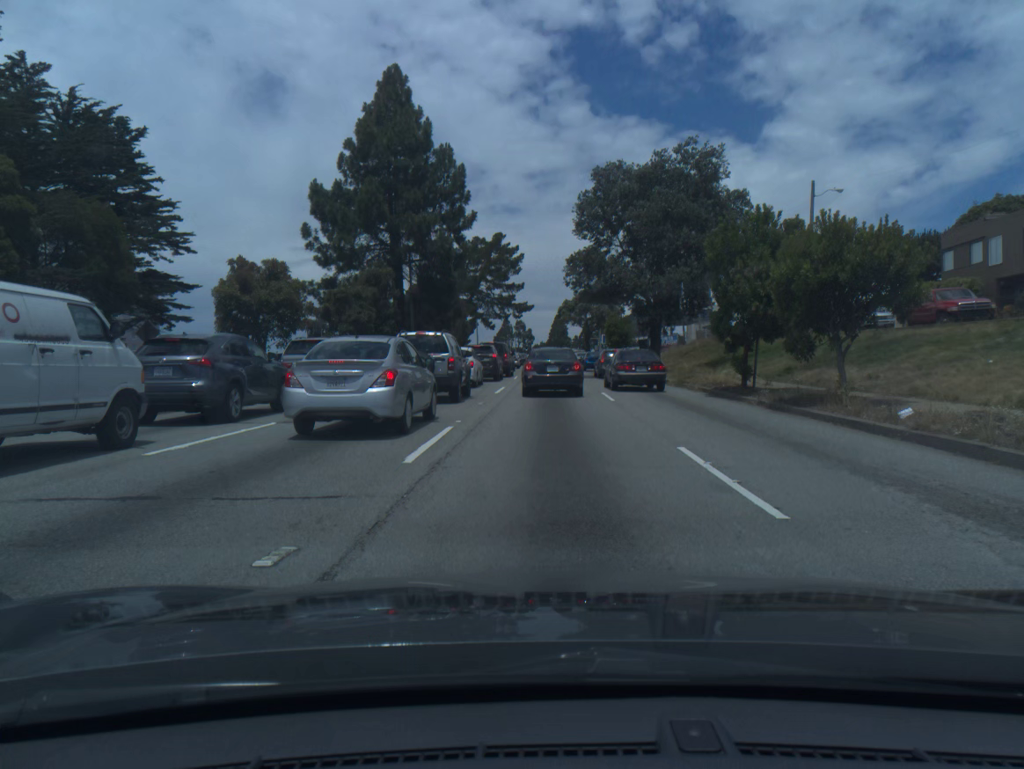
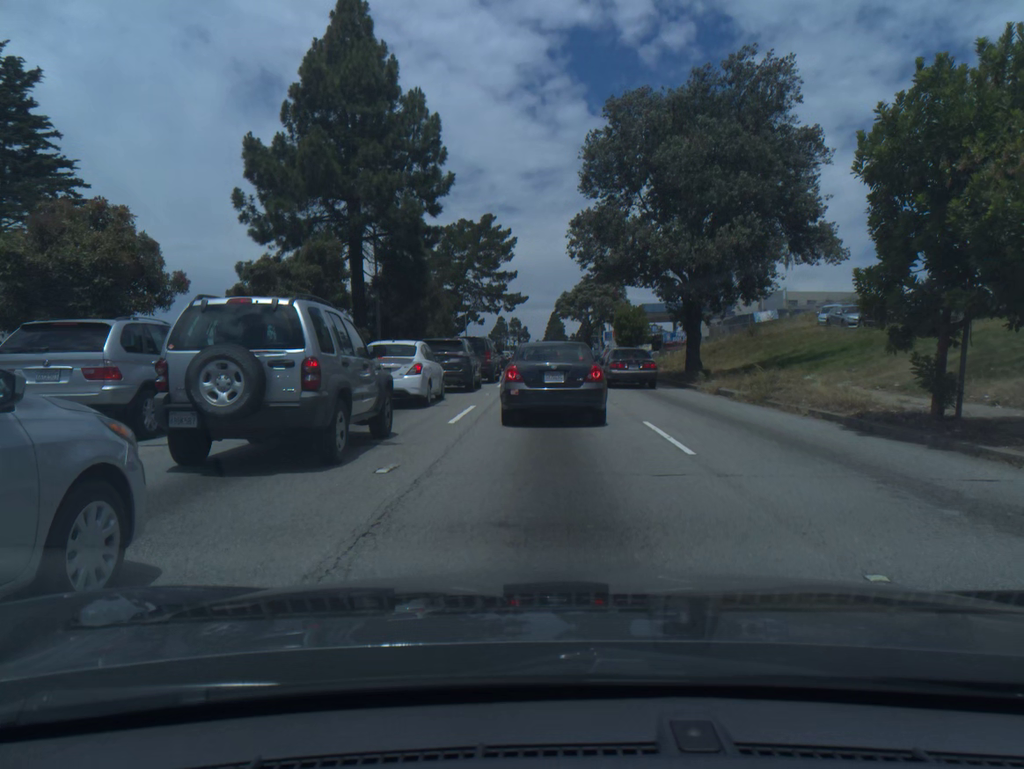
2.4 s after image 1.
(0.0, +11.3) m; 0°
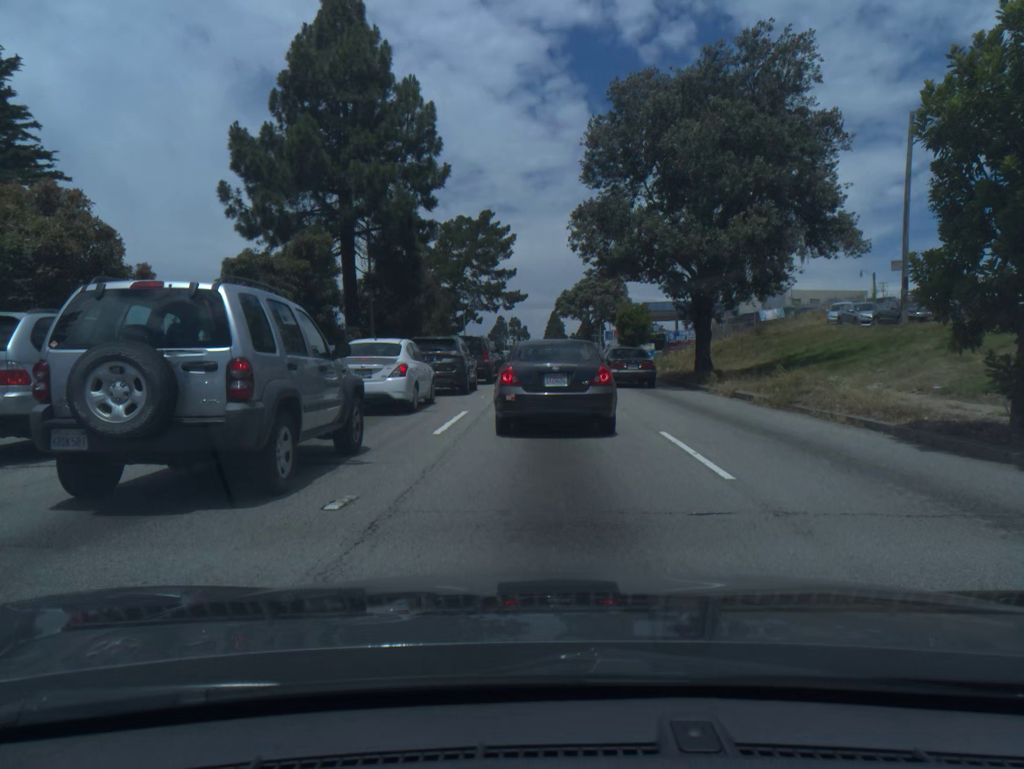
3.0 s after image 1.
(0.0, +1.9) m; 0°
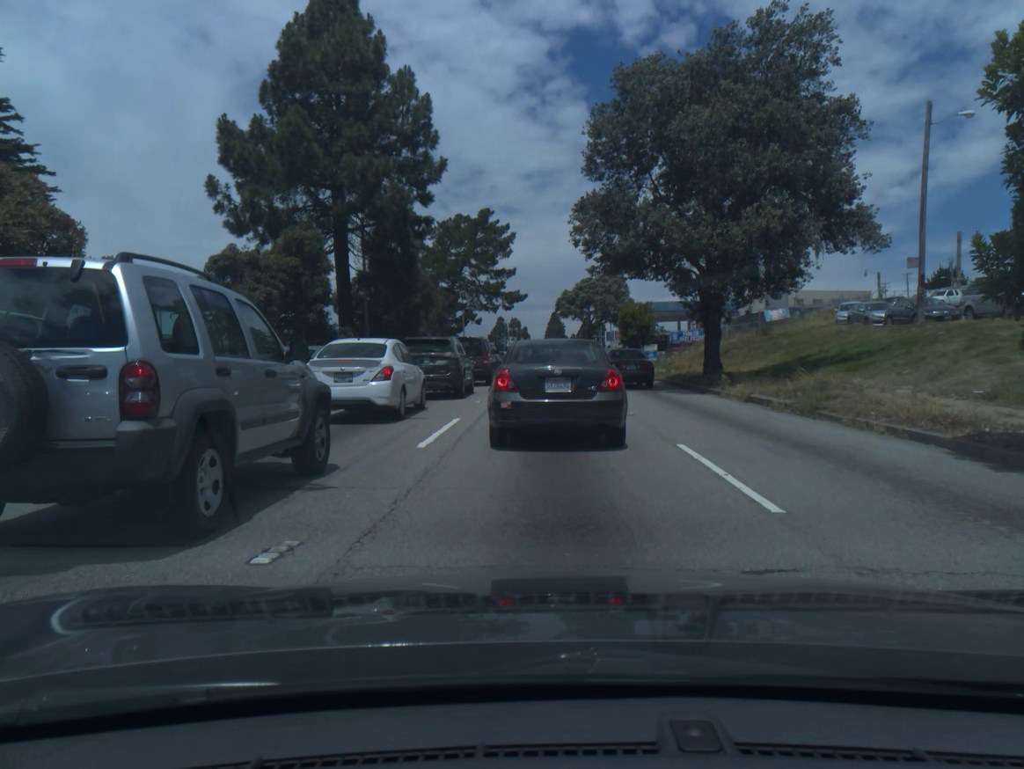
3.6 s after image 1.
(0.0, +1.5) m; +1°
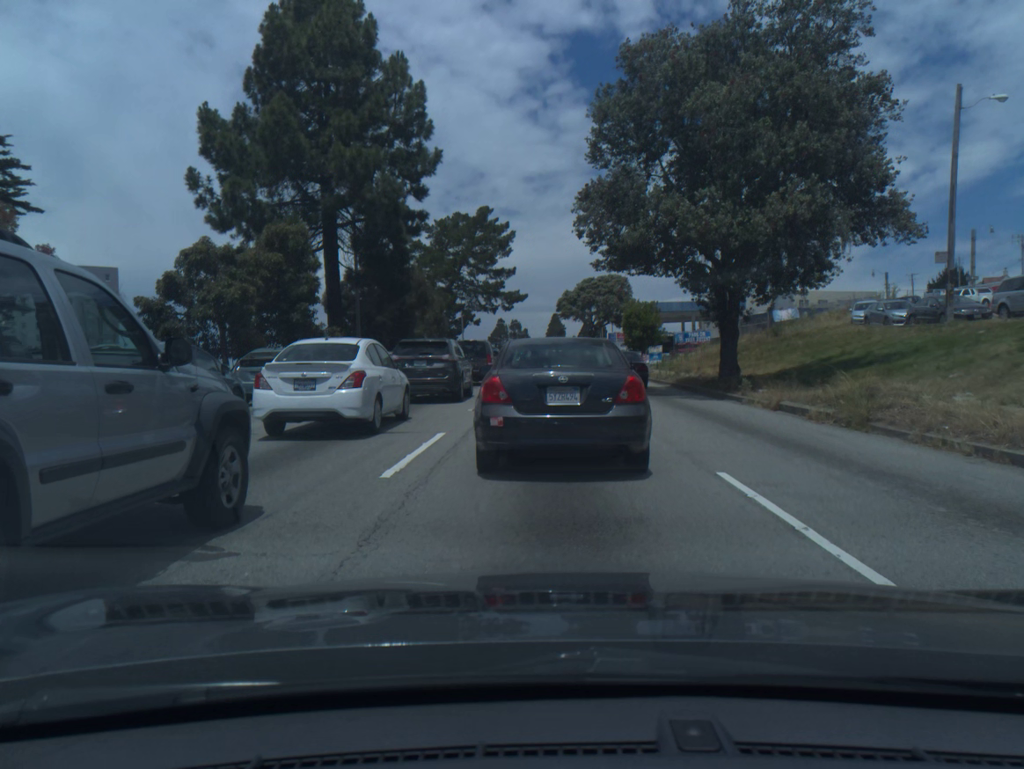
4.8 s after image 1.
(0.0, +2.3) m; -1°
